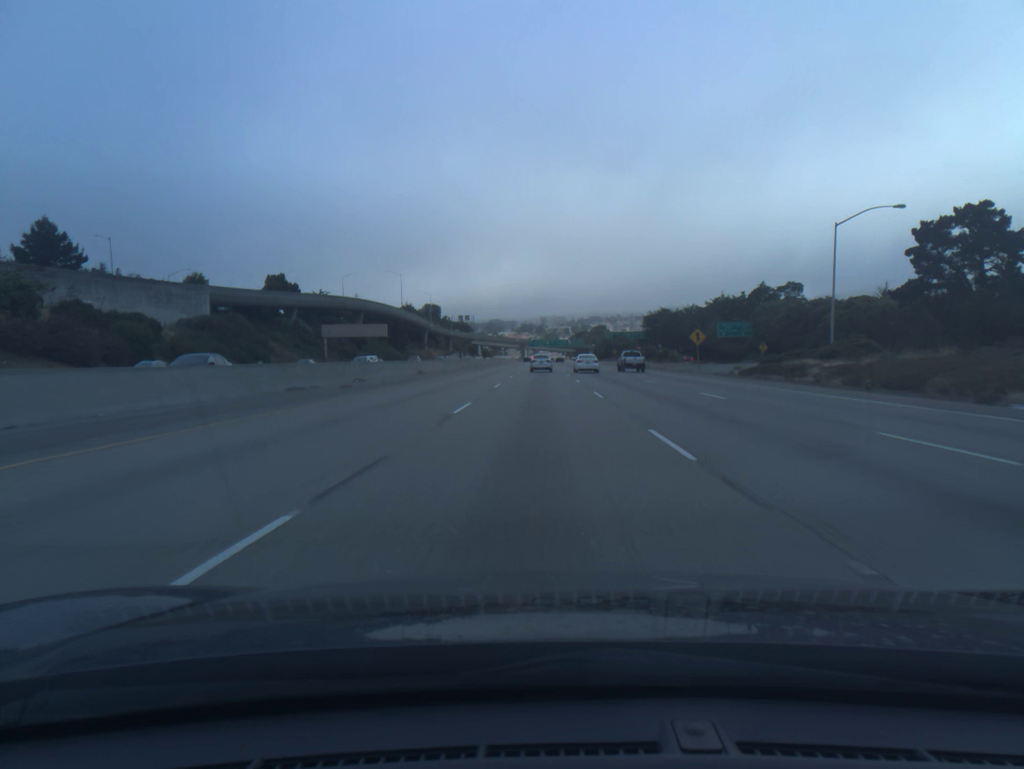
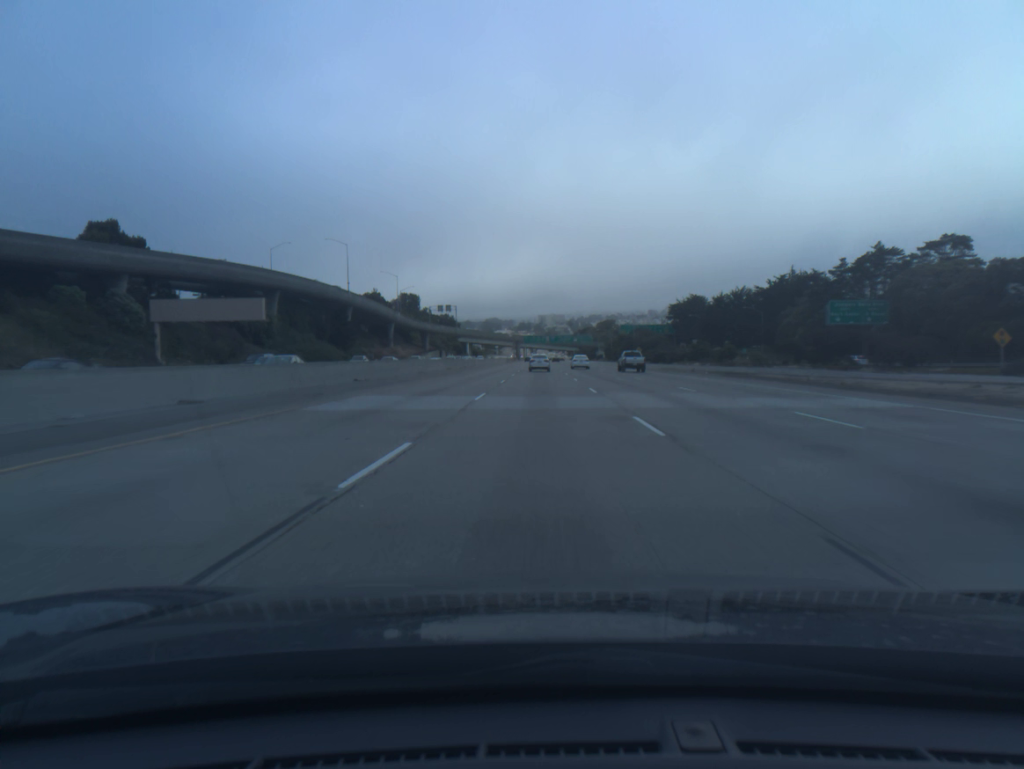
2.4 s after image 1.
(-0.1, +67.9) m; 0°
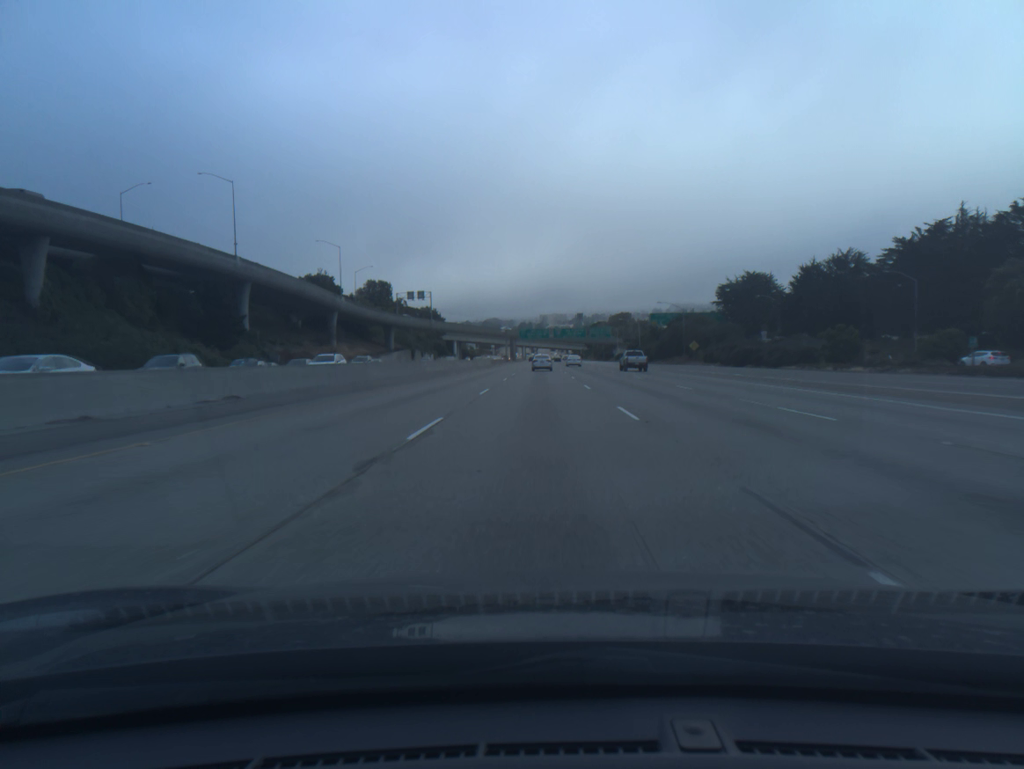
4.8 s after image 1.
(-0.1, +68.9) m; 0°
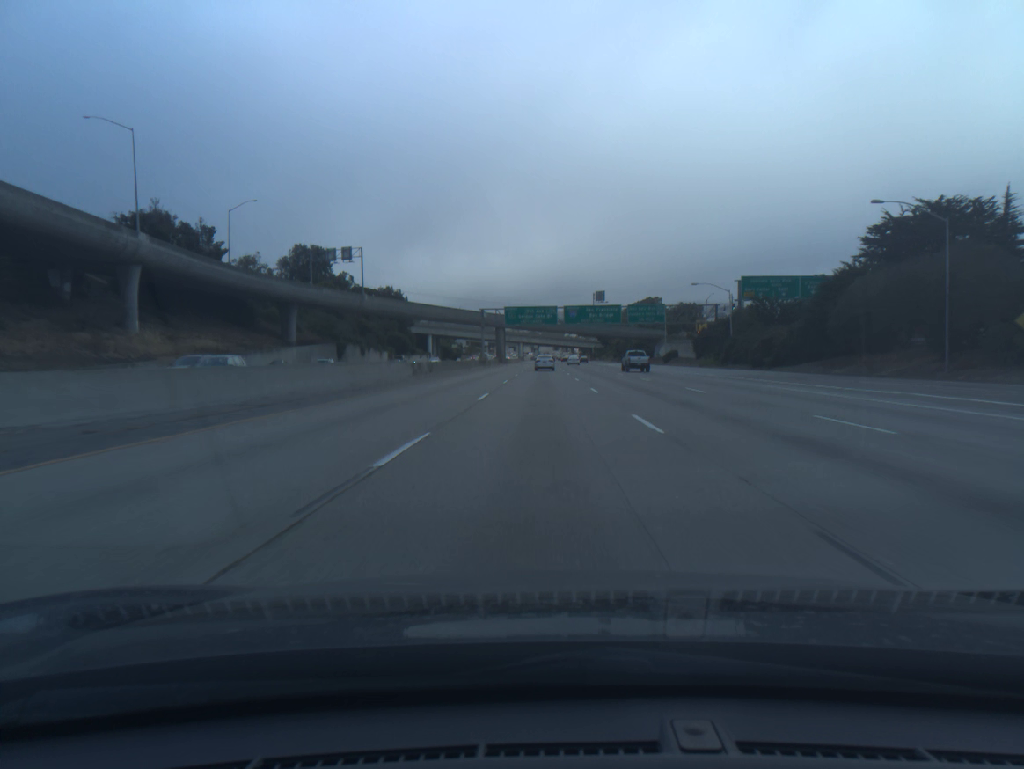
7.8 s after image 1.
(-0.2, +87.6) m; 0°
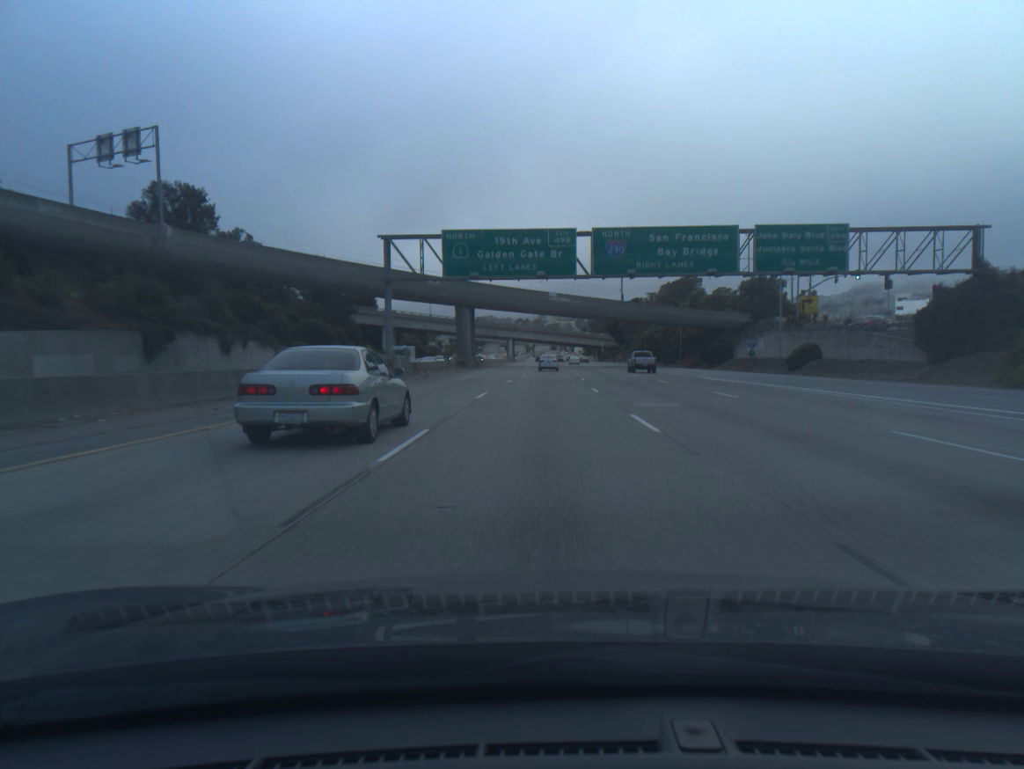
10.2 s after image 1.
(+0.1, +71.2) m; 0°
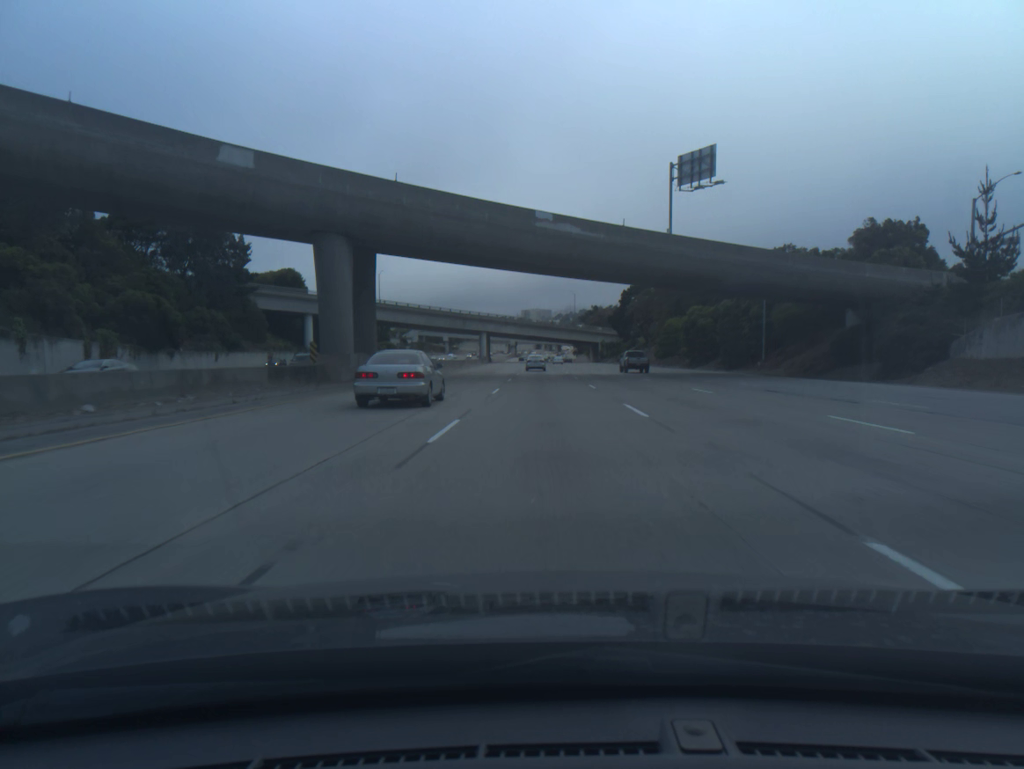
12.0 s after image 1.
(+0.4, +54.0) m; +1°
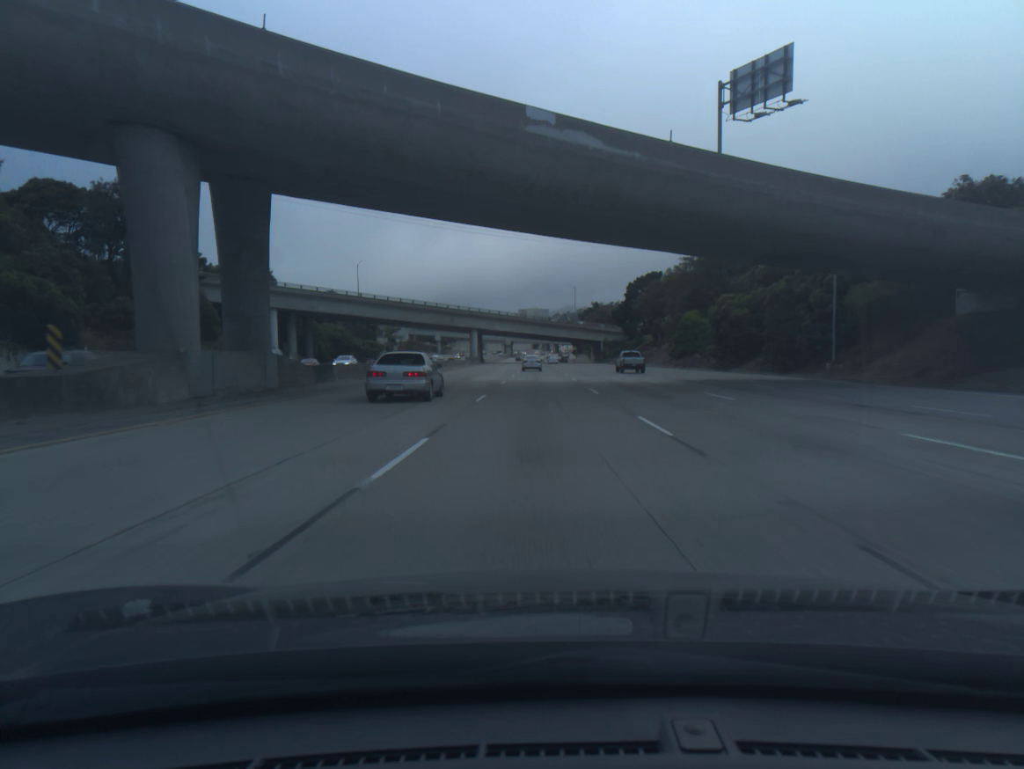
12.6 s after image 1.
(+0.1, +18.1) m; 0°
